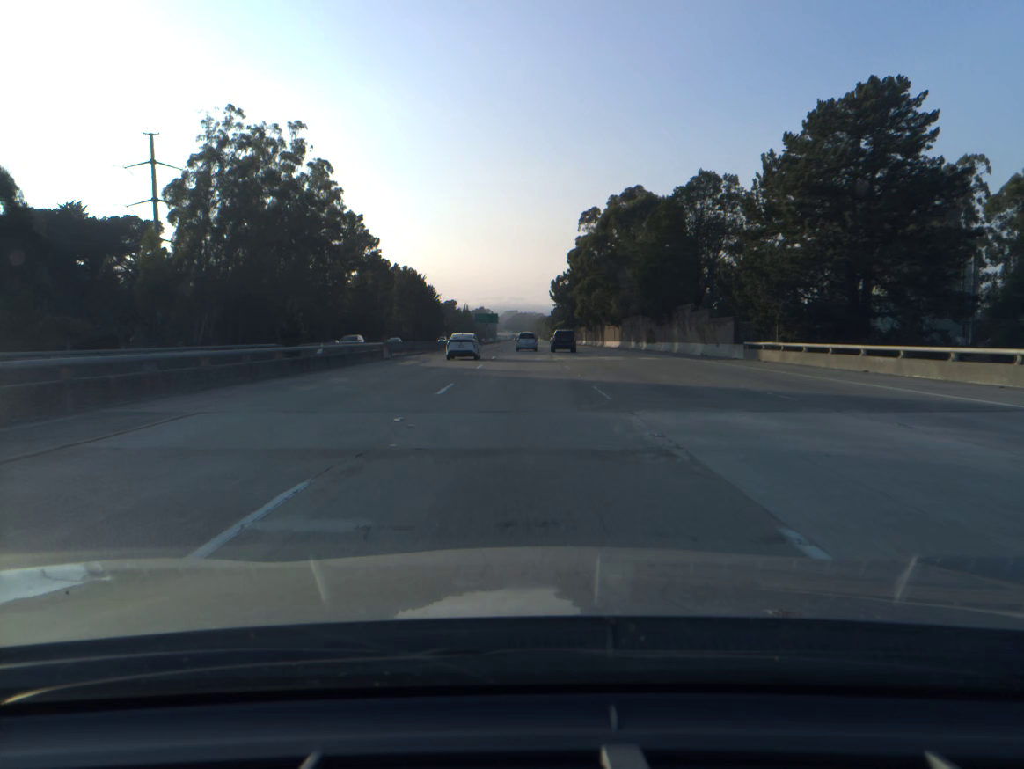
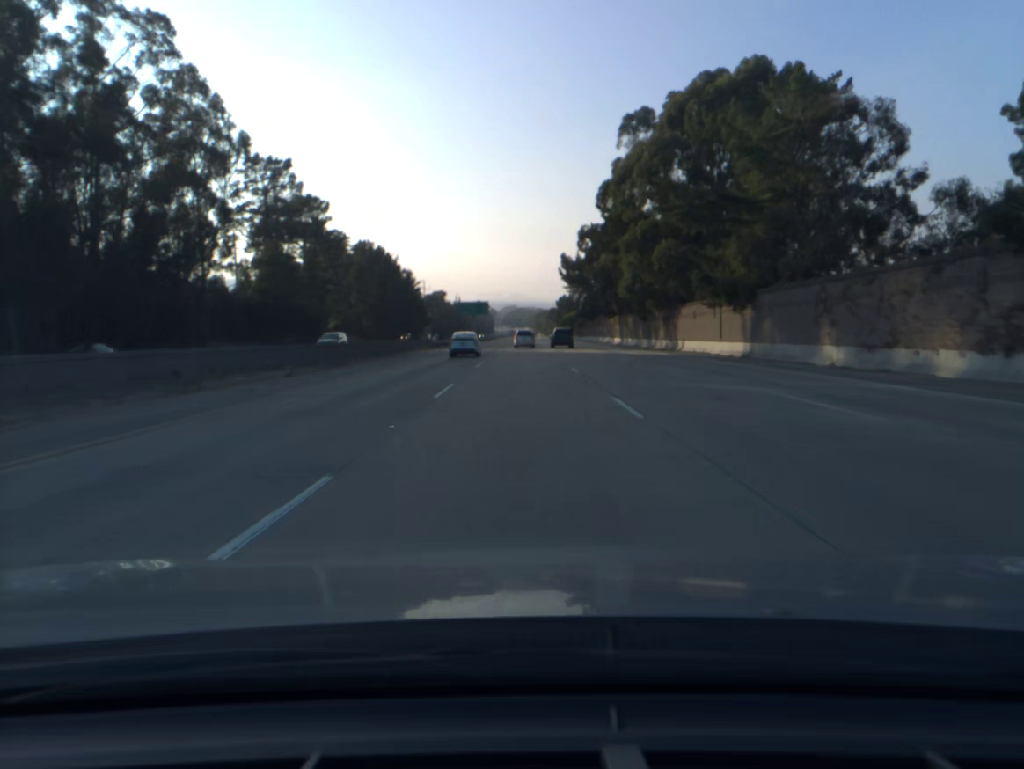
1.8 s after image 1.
(0.0, +59.5) m; 0°
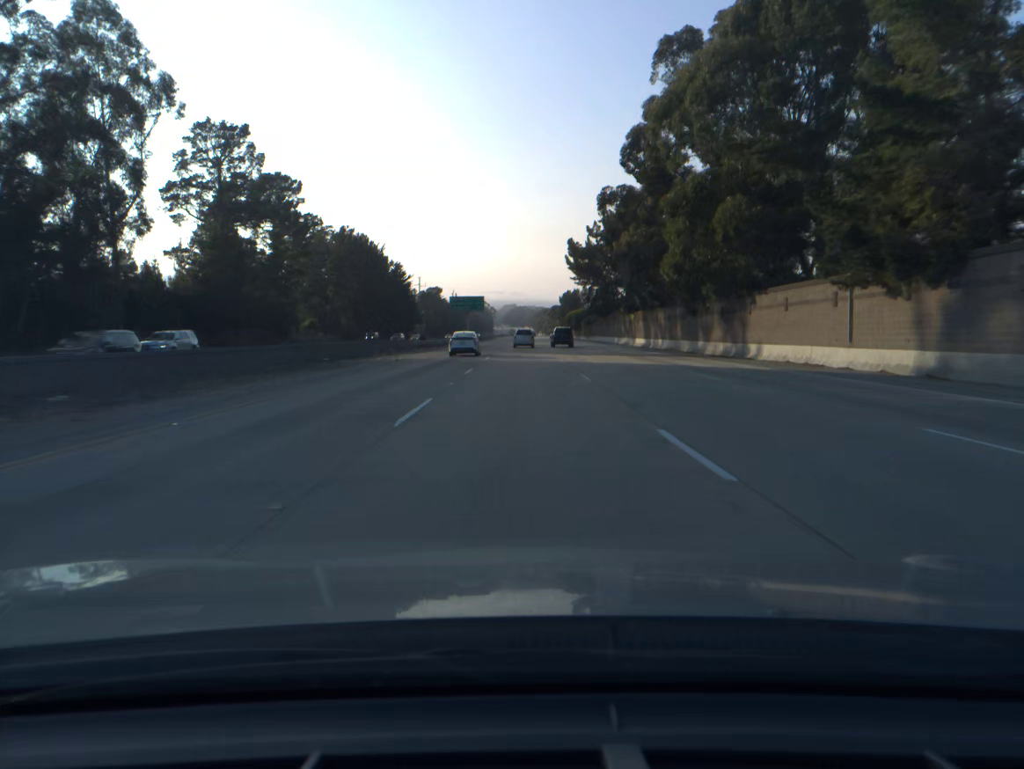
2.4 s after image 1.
(0.0, +19.9) m; 0°
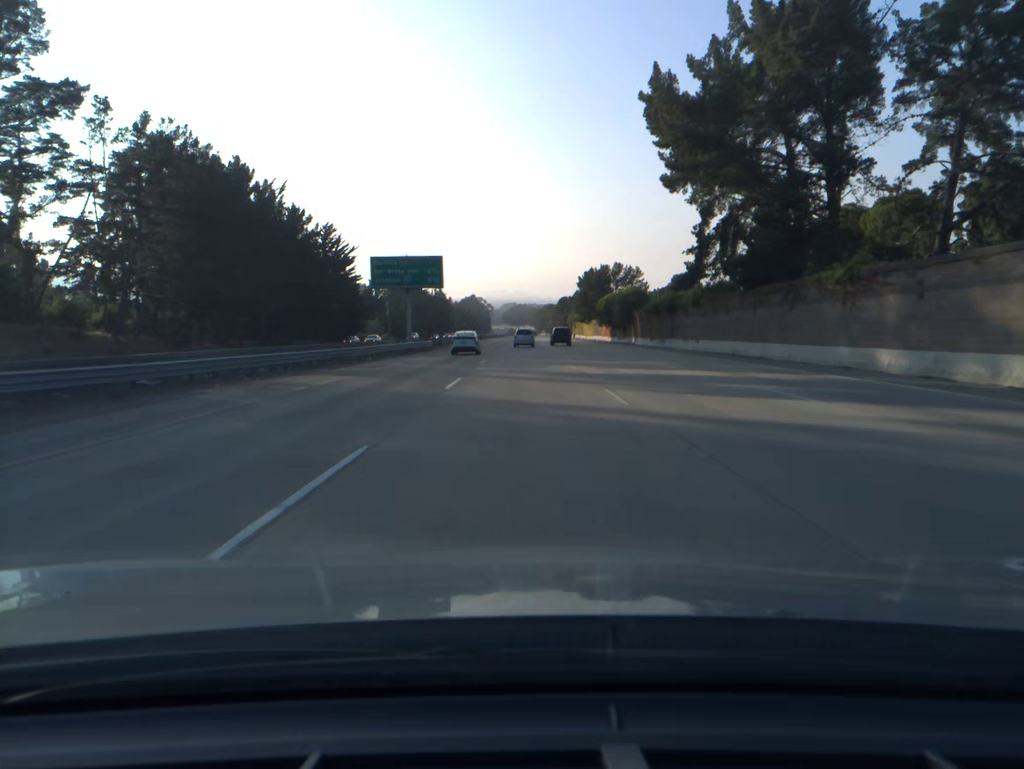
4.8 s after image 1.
(0.0, +80.0) m; 0°
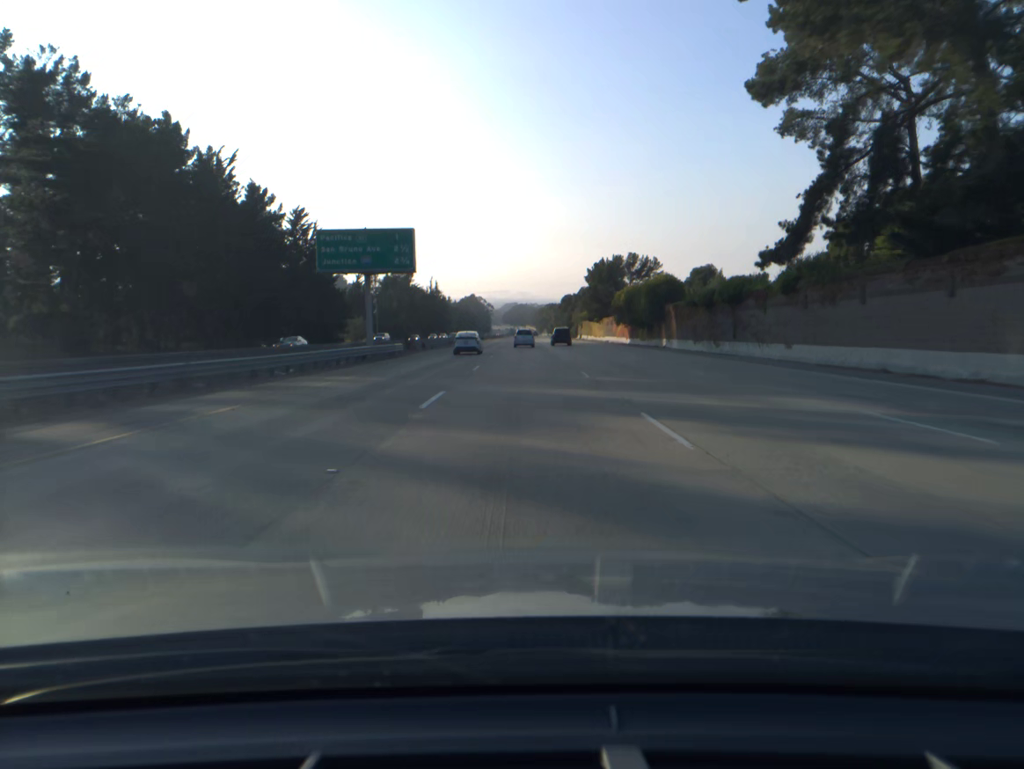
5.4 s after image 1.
(0.0, +20.0) m; 0°
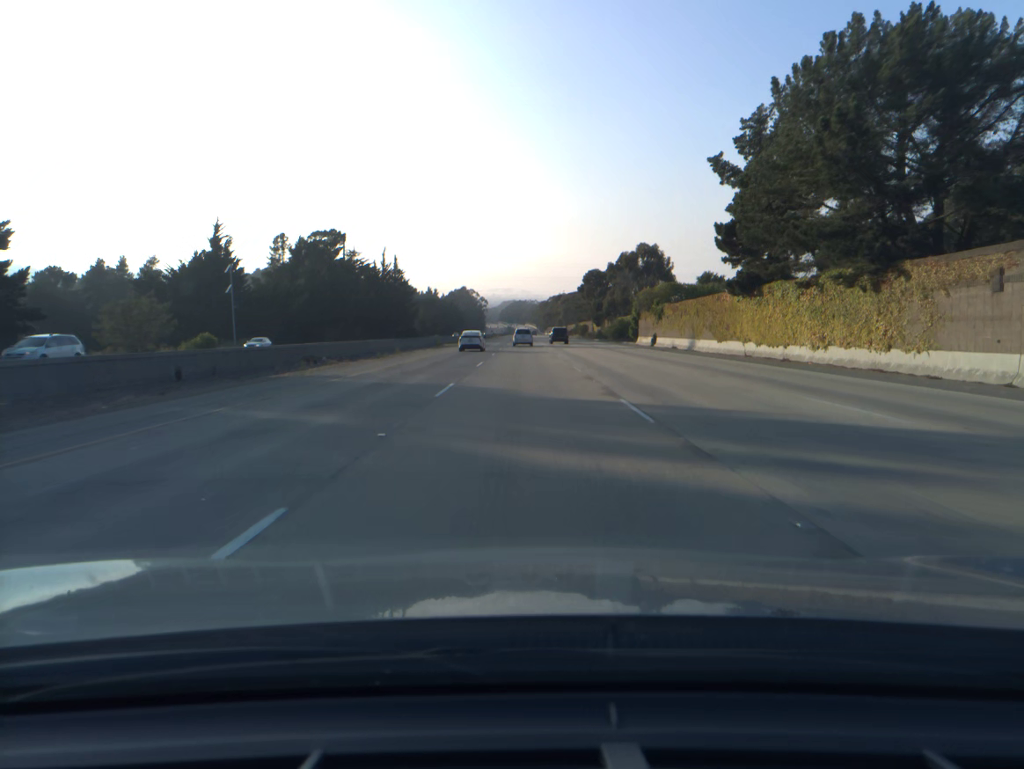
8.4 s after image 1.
(+0.1, +99.7) m; 0°
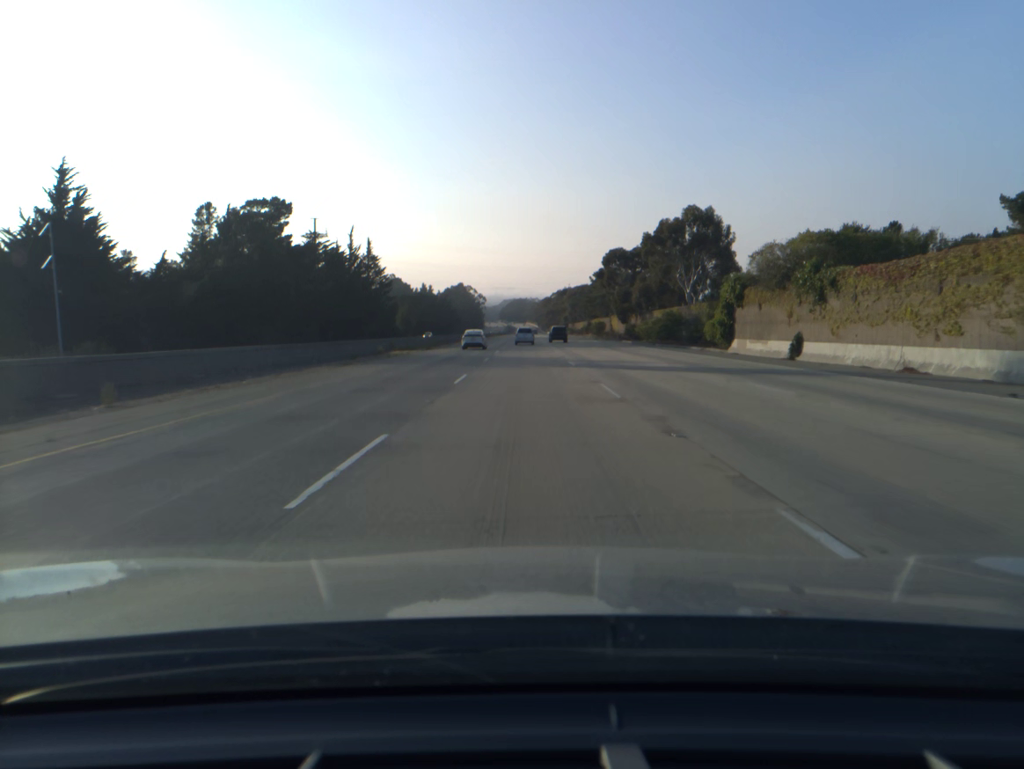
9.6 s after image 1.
(0.0, +39.6) m; 0°
